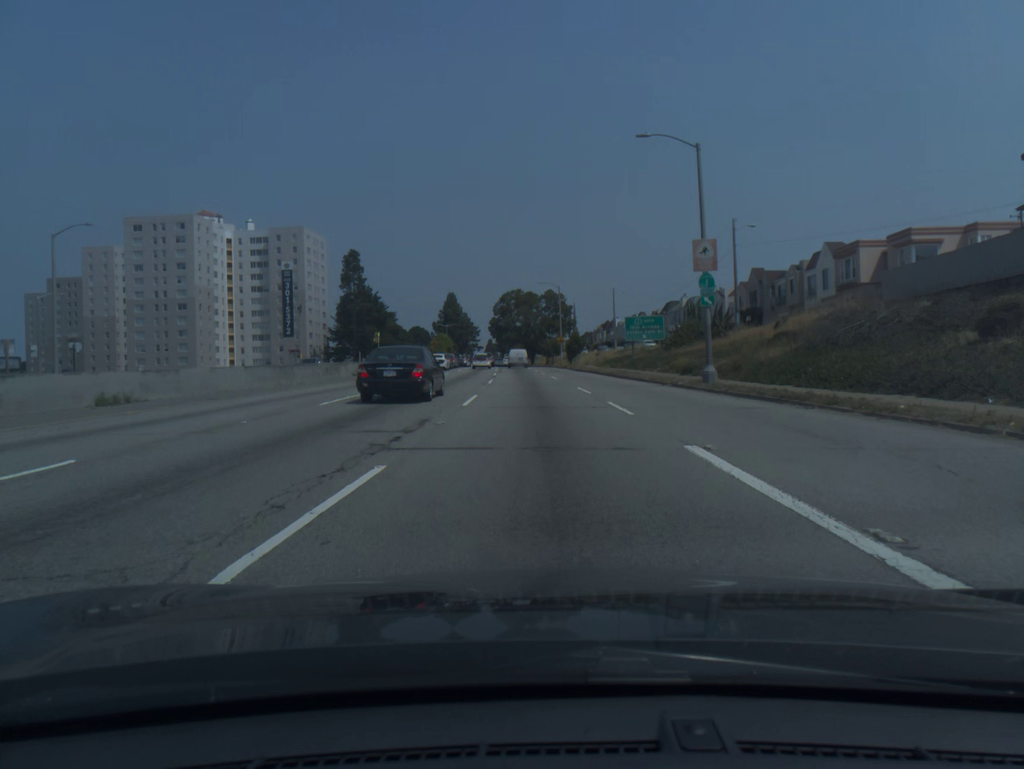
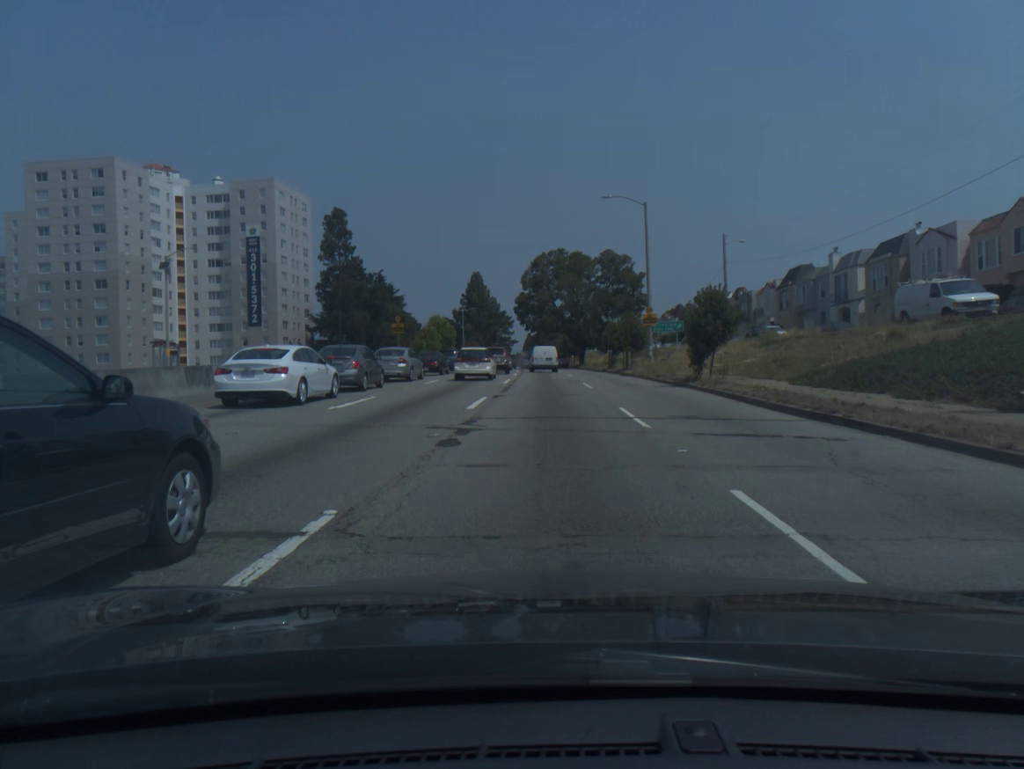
(-1.2, +47.0) m; -3°
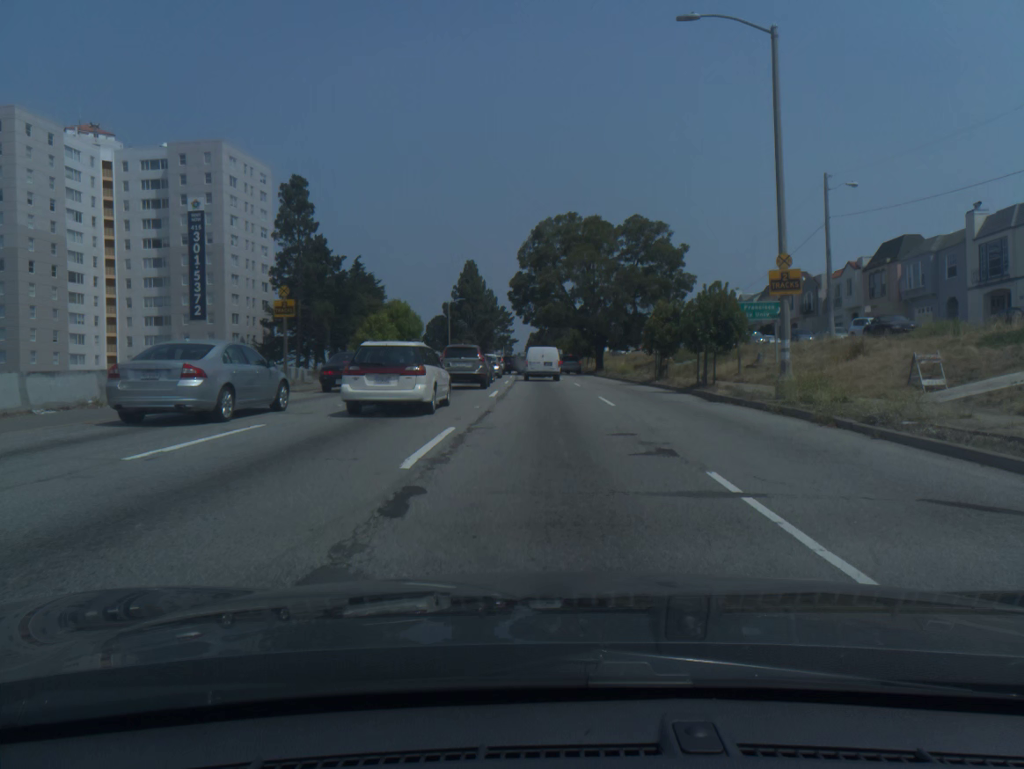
(0.0, +23.0) m; 0°
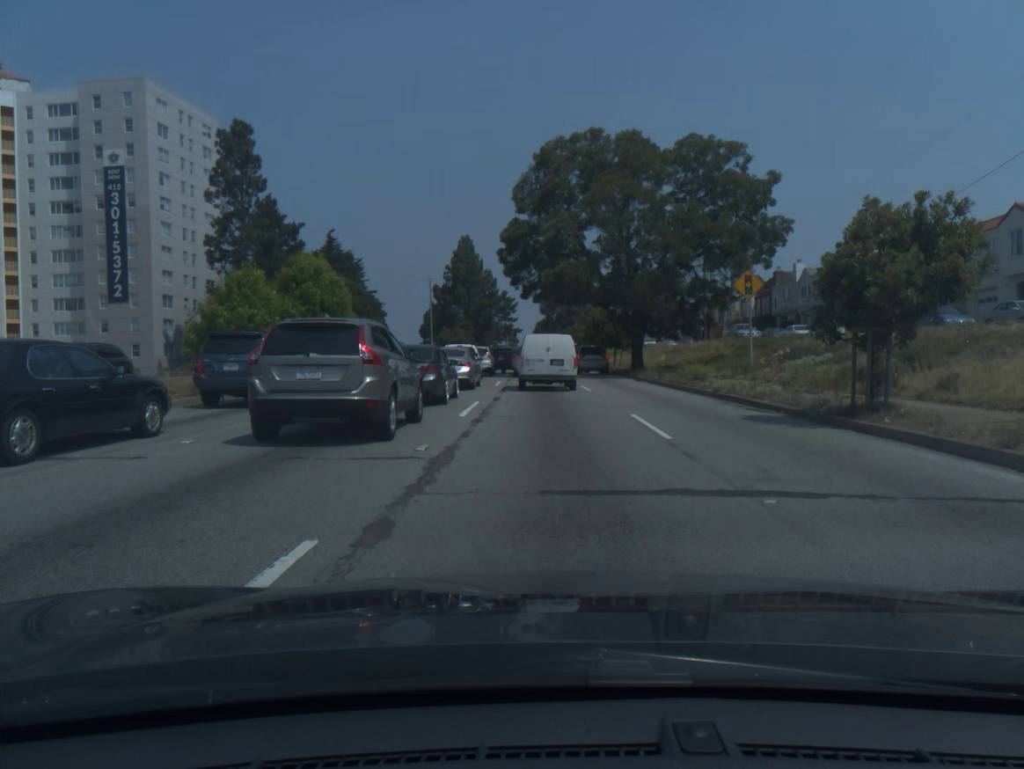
(-0.1, +22.9) m; -1°
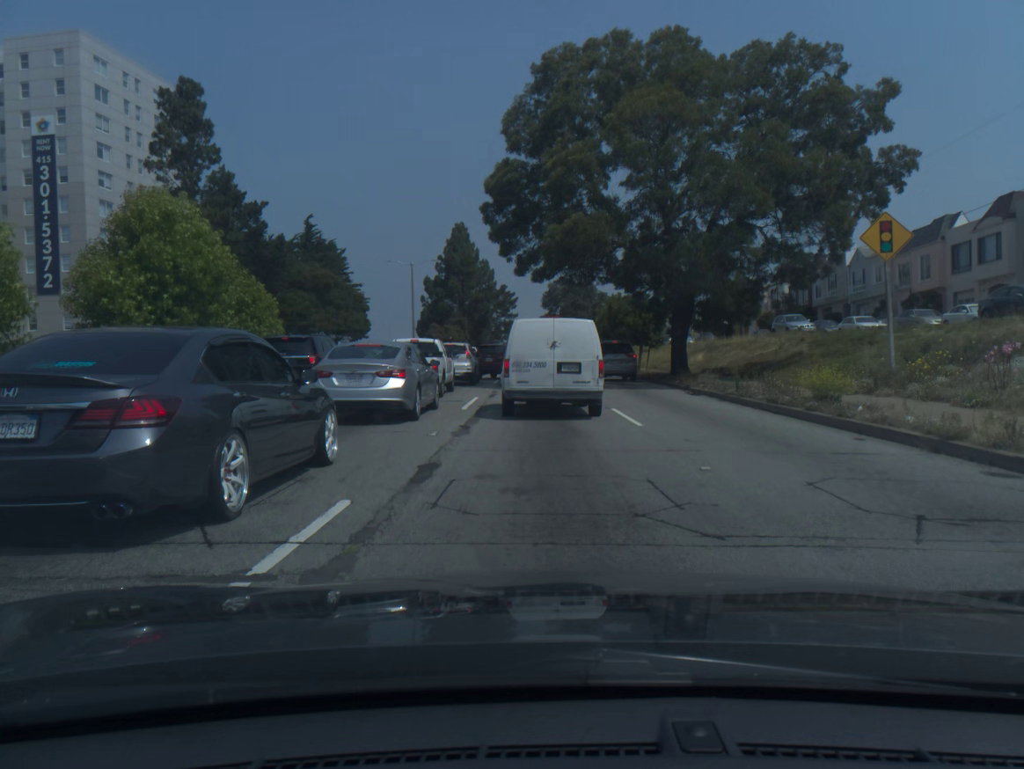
(0.0, +13.1) m; 0°
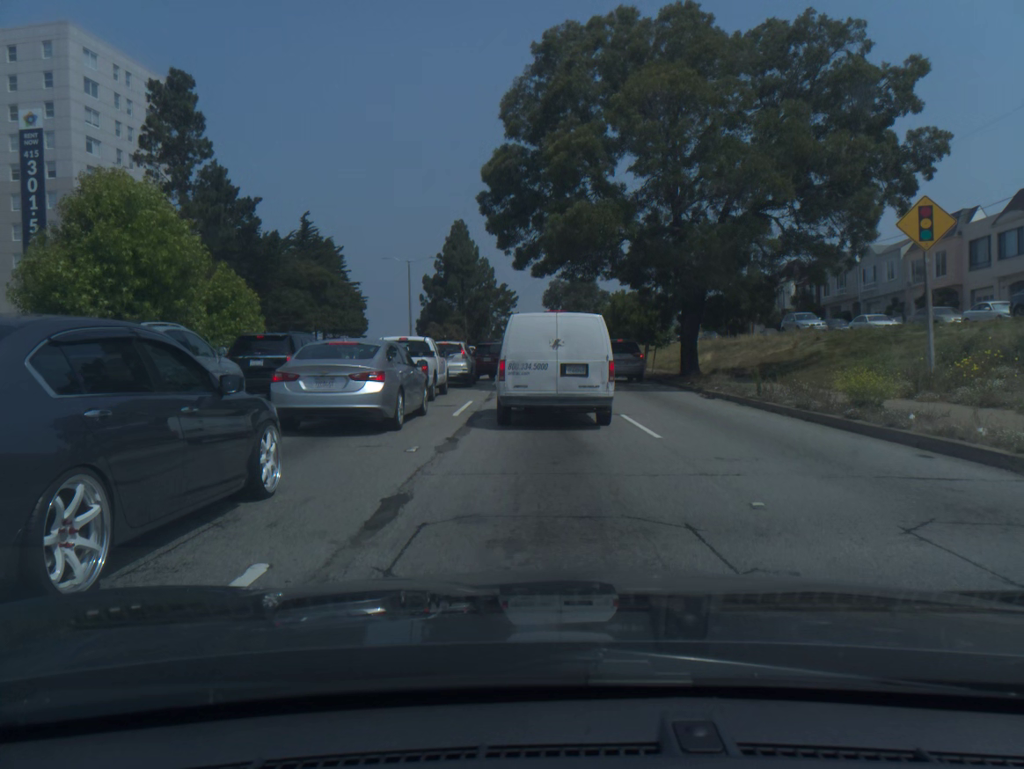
(0.0, +2.0) m; 0°
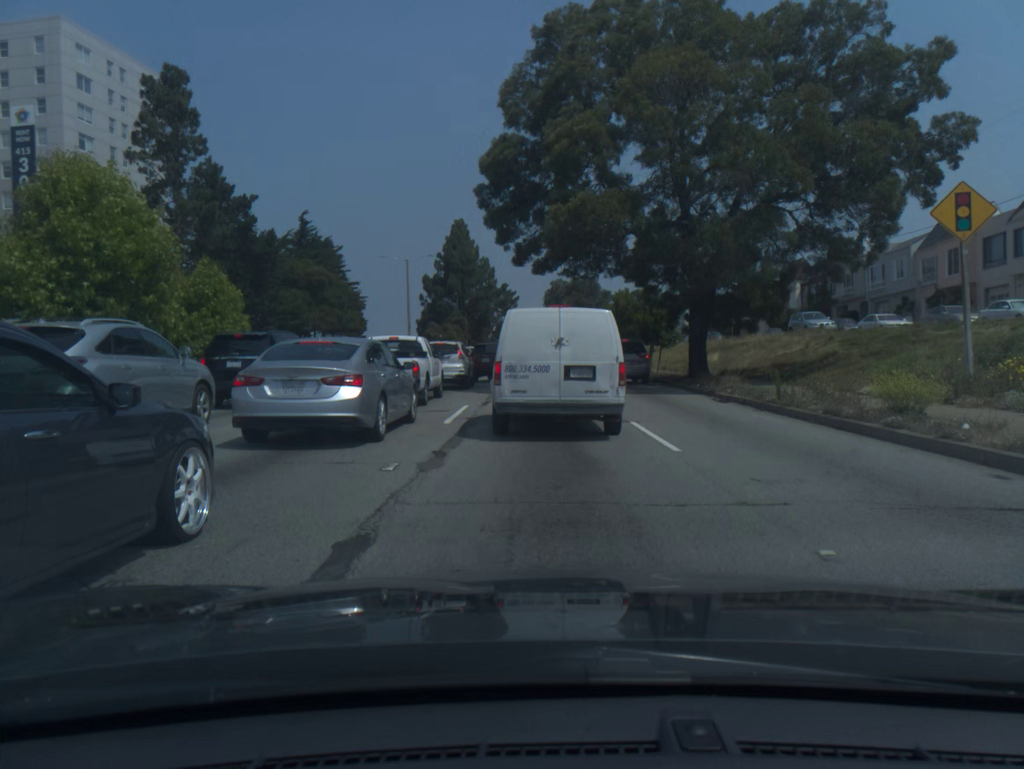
(0.0, +1.5) m; 0°
